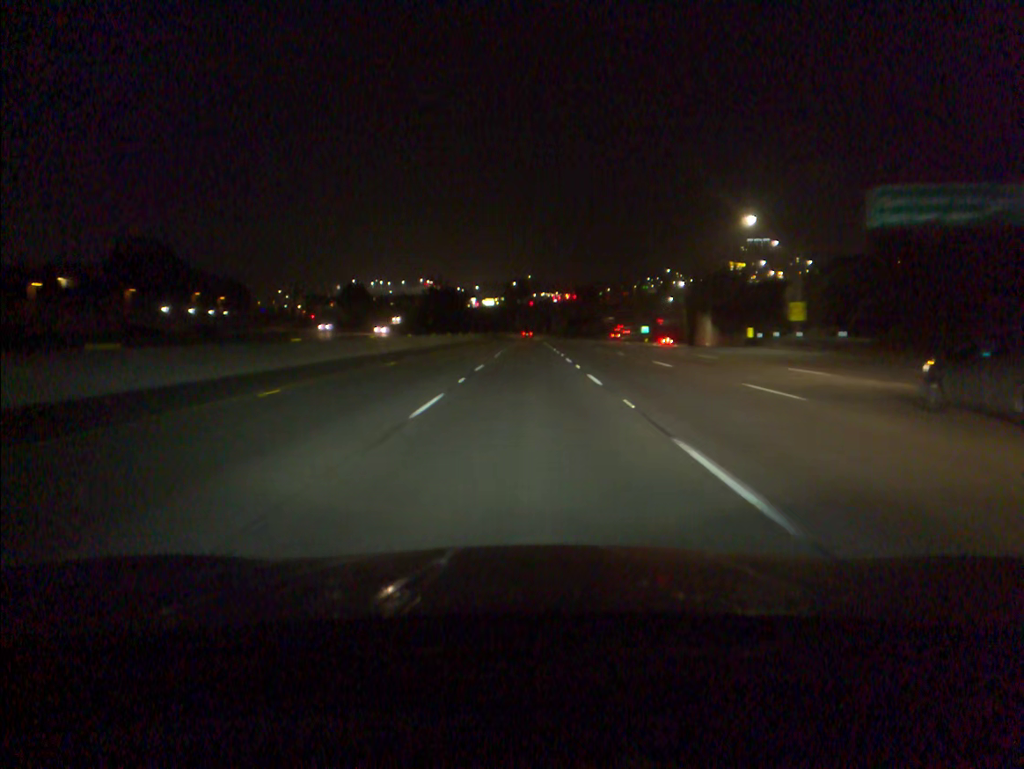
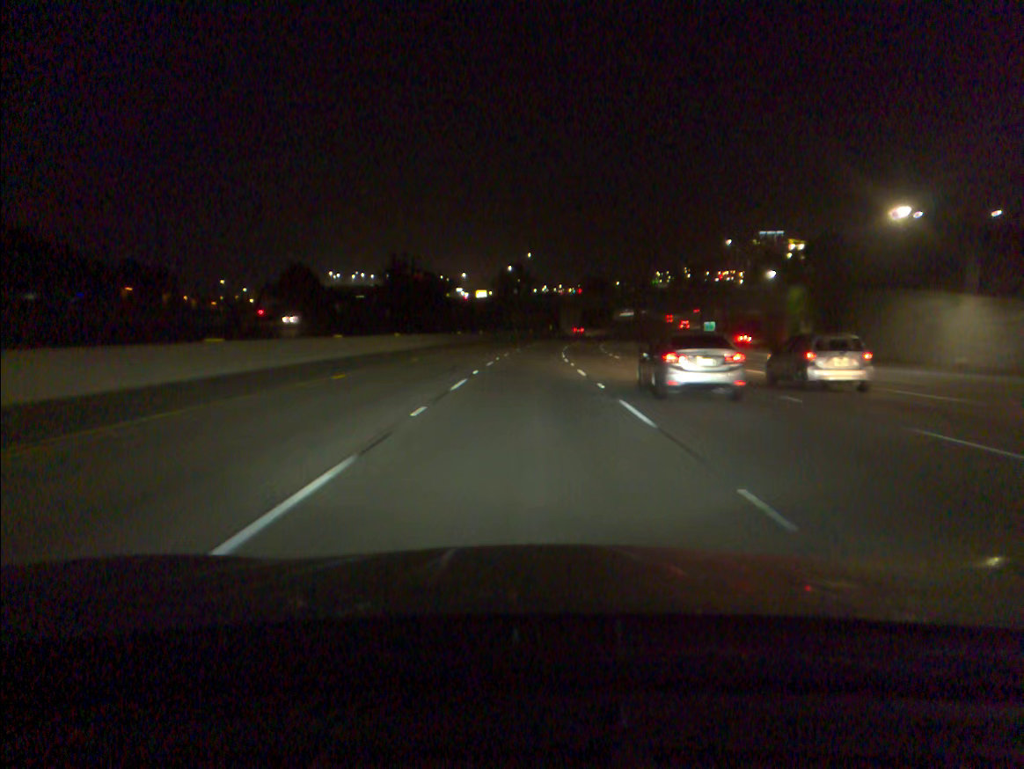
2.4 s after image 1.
(0.0, +66.9) m; 0°
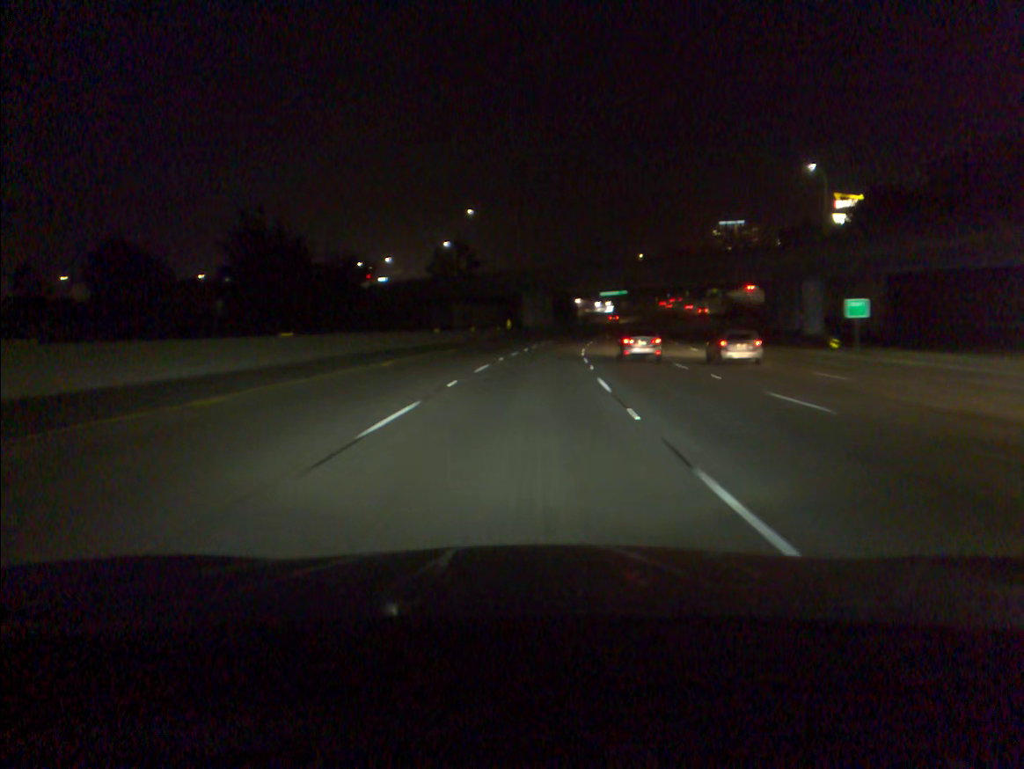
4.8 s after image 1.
(+1.2, +67.0) m; +3°
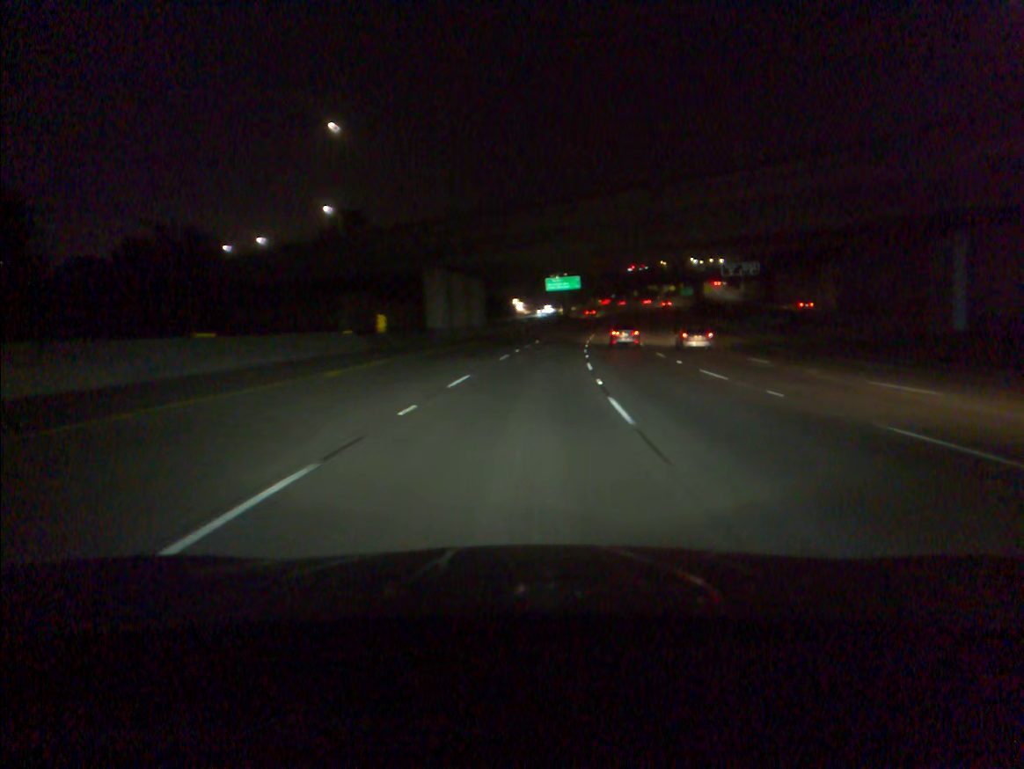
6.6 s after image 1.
(+2.0, +50.3) m; +5°
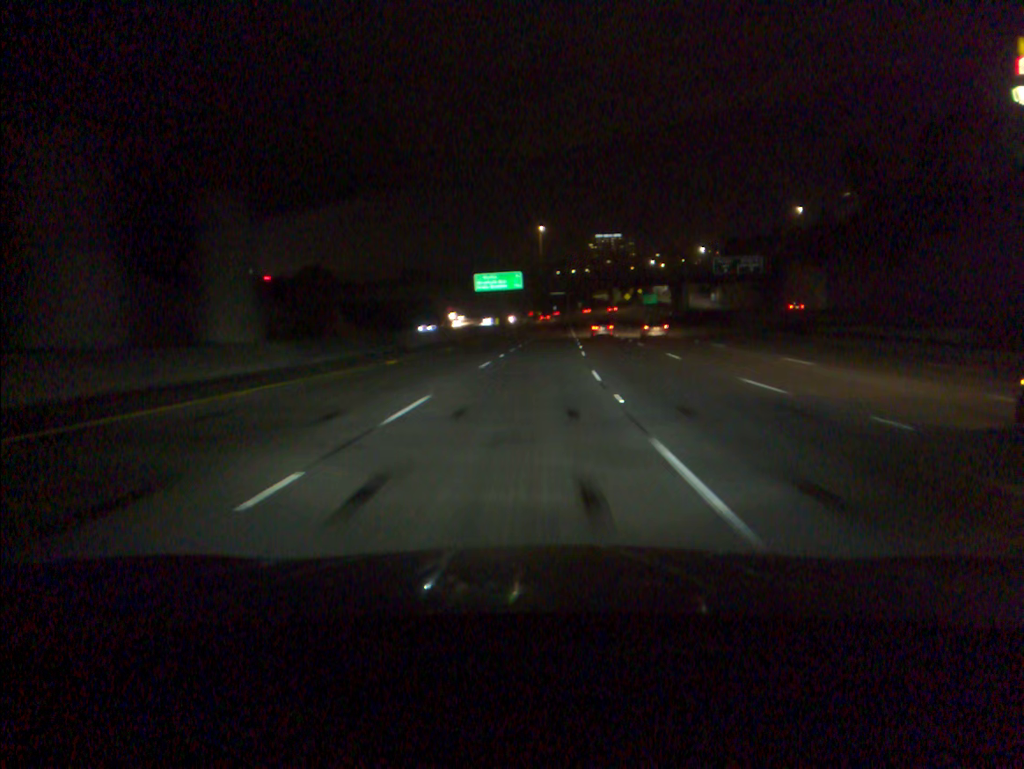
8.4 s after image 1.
(+2.1, +50.2) m; +5°
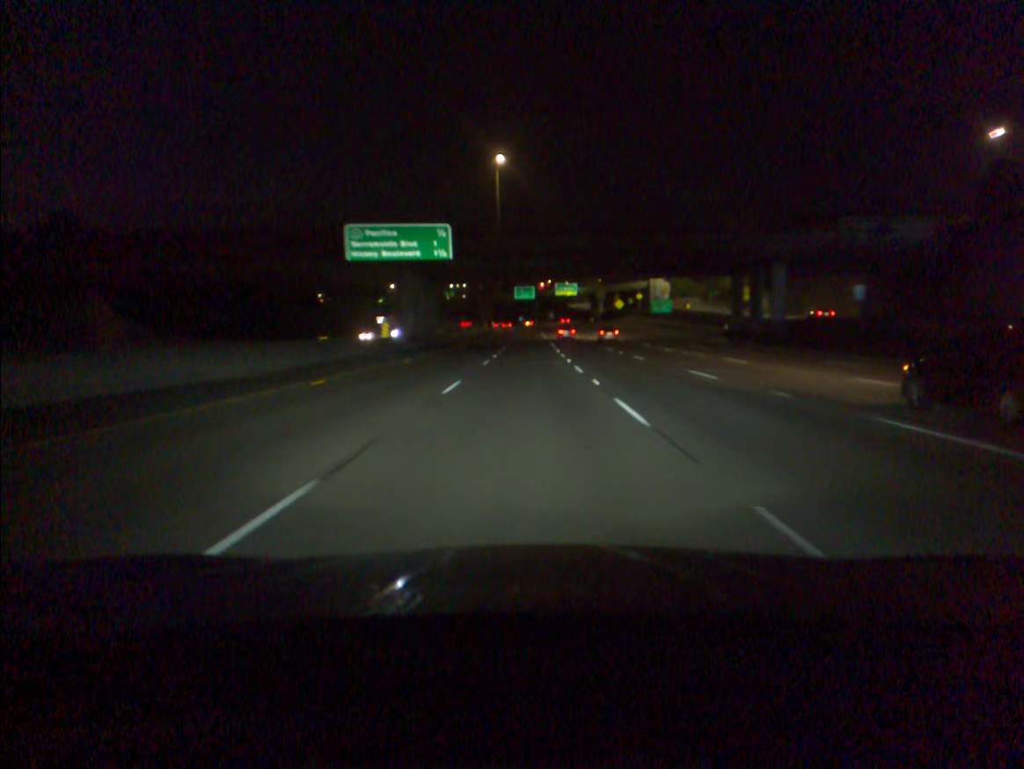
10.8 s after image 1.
(+2.2, +66.7) m; +3°
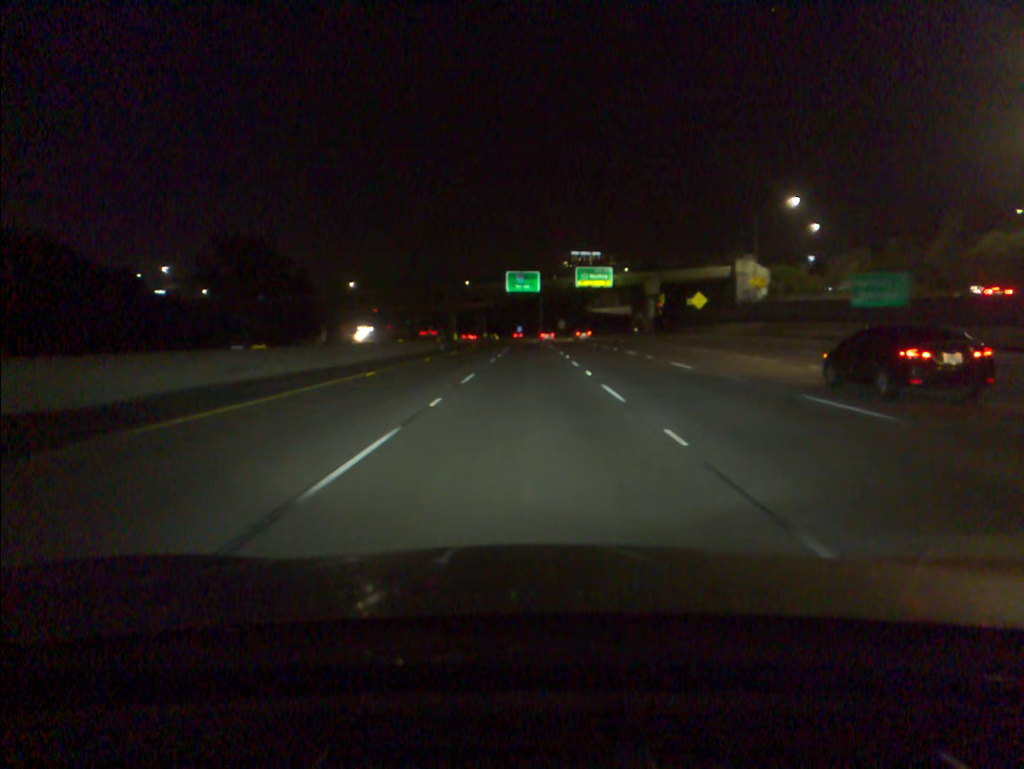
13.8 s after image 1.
(-0.1, +83.8) m; 0°
